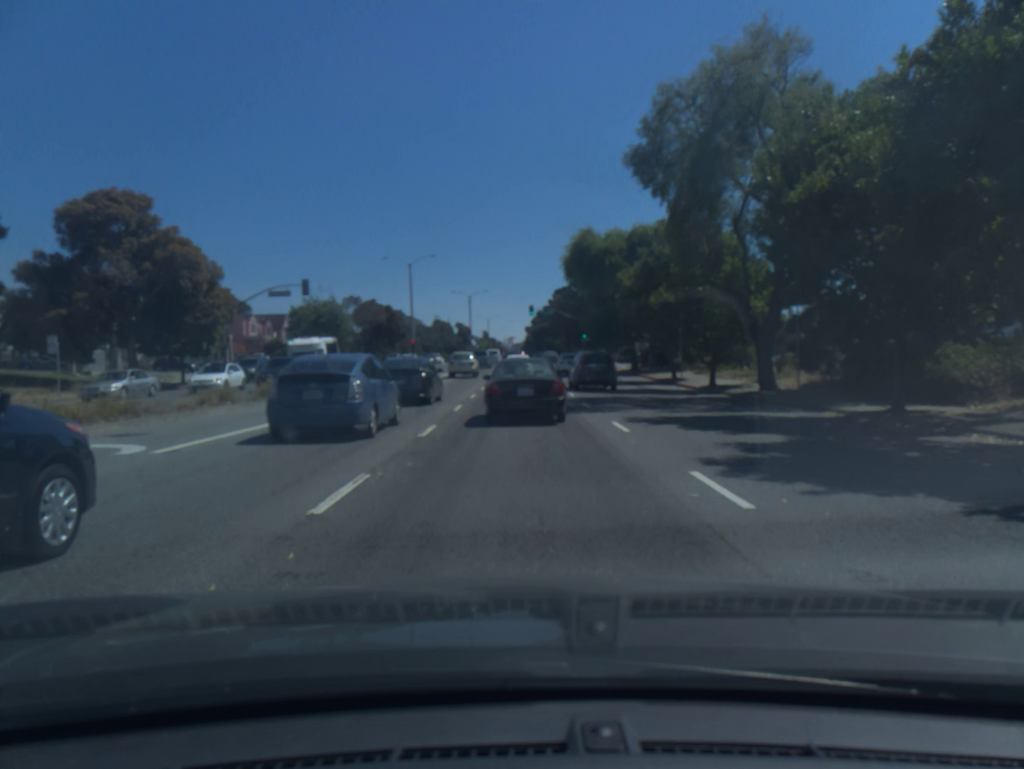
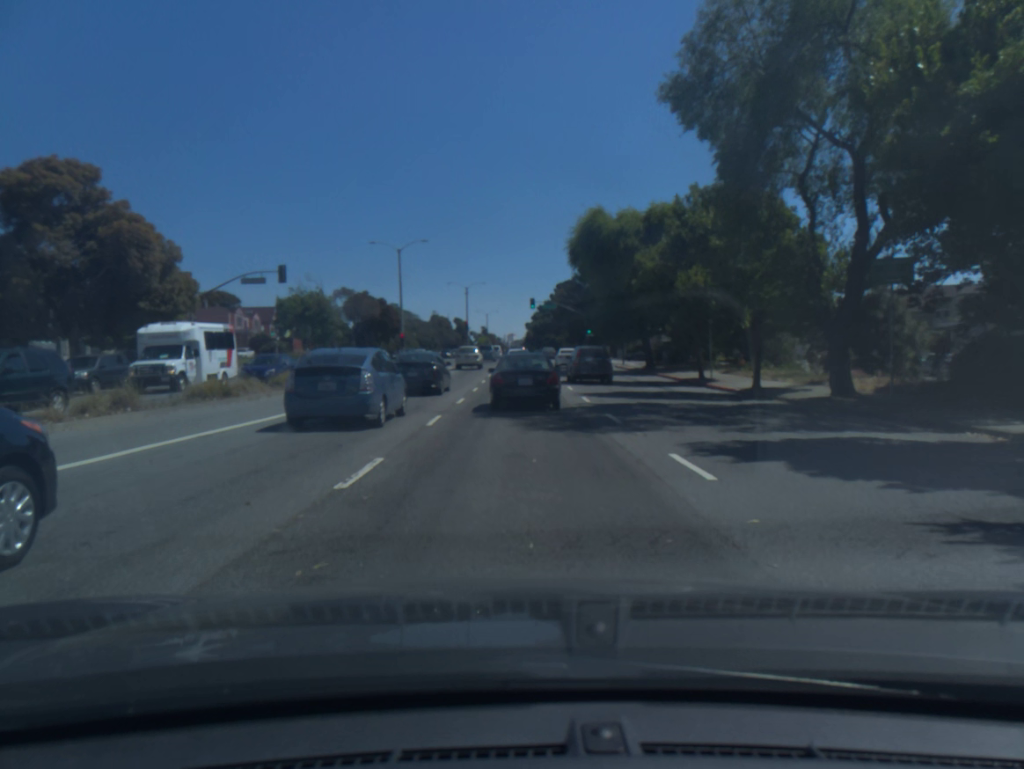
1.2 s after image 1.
(0.0, +6.0) m; 0°
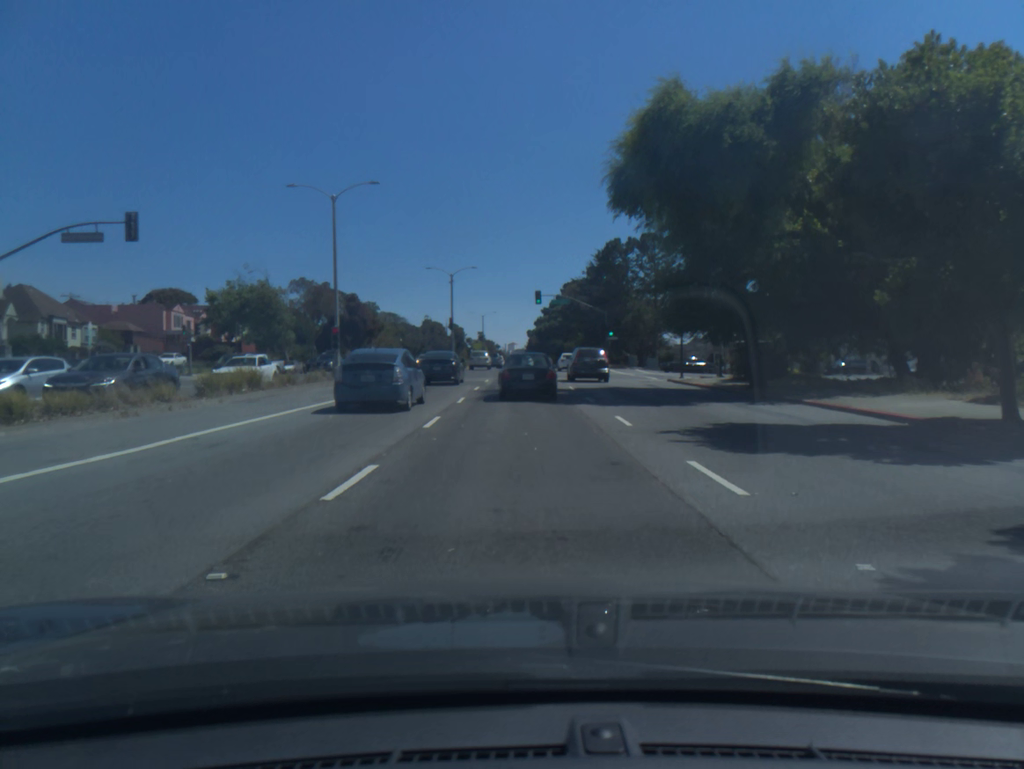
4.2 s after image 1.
(-0.1, +22.3) m; 0°
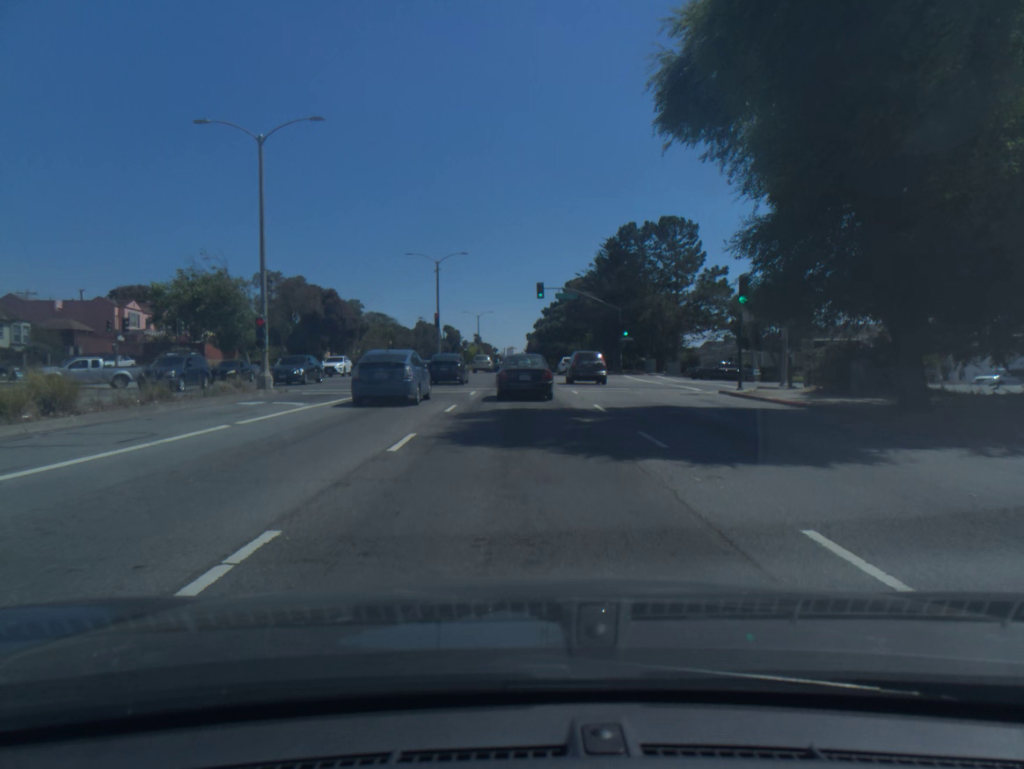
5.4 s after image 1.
(0.0, +10.9) m; 0°
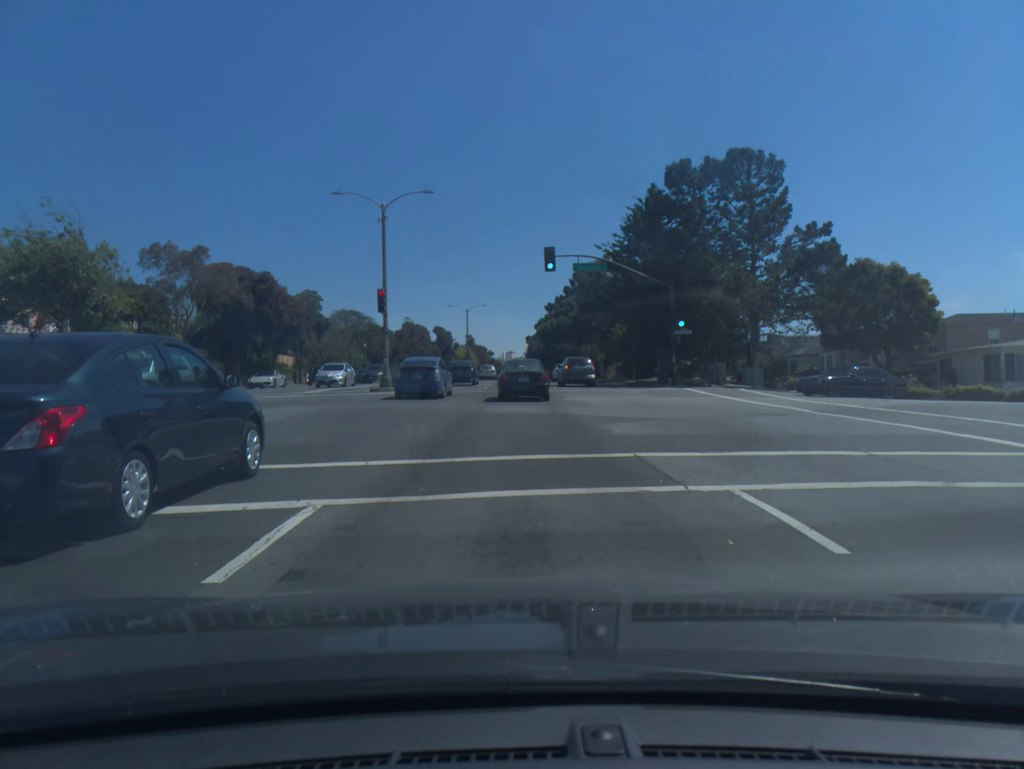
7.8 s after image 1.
(0.0, +22.5) m; 0°
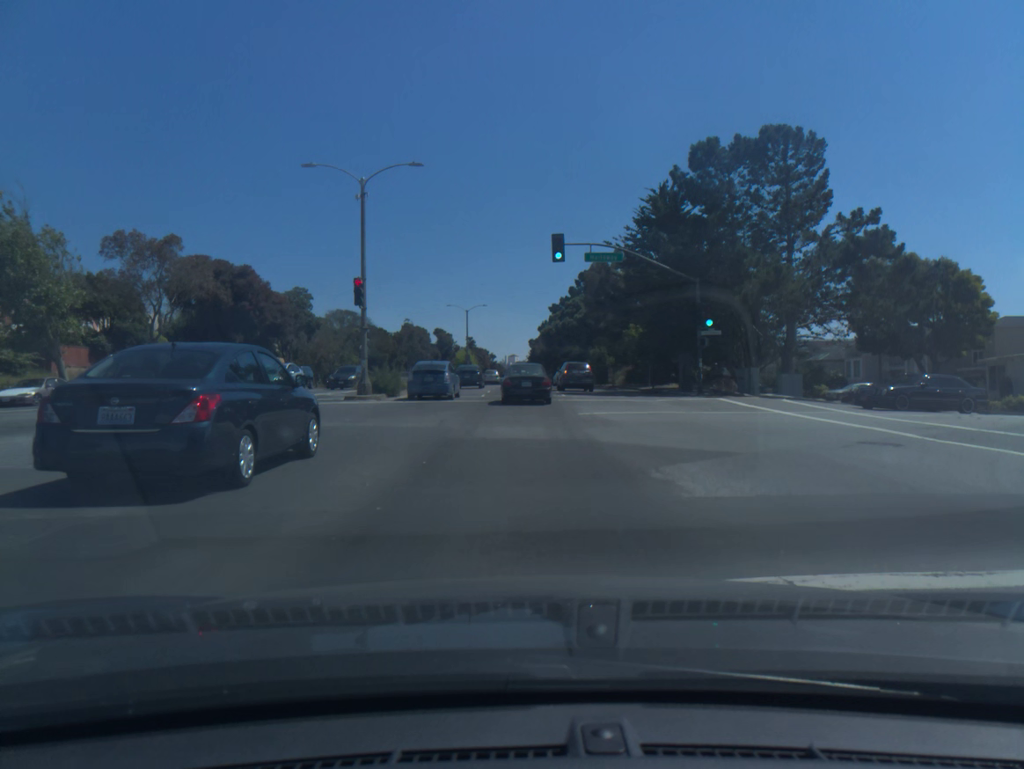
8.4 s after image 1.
(0.0, +5.7) m; 0°
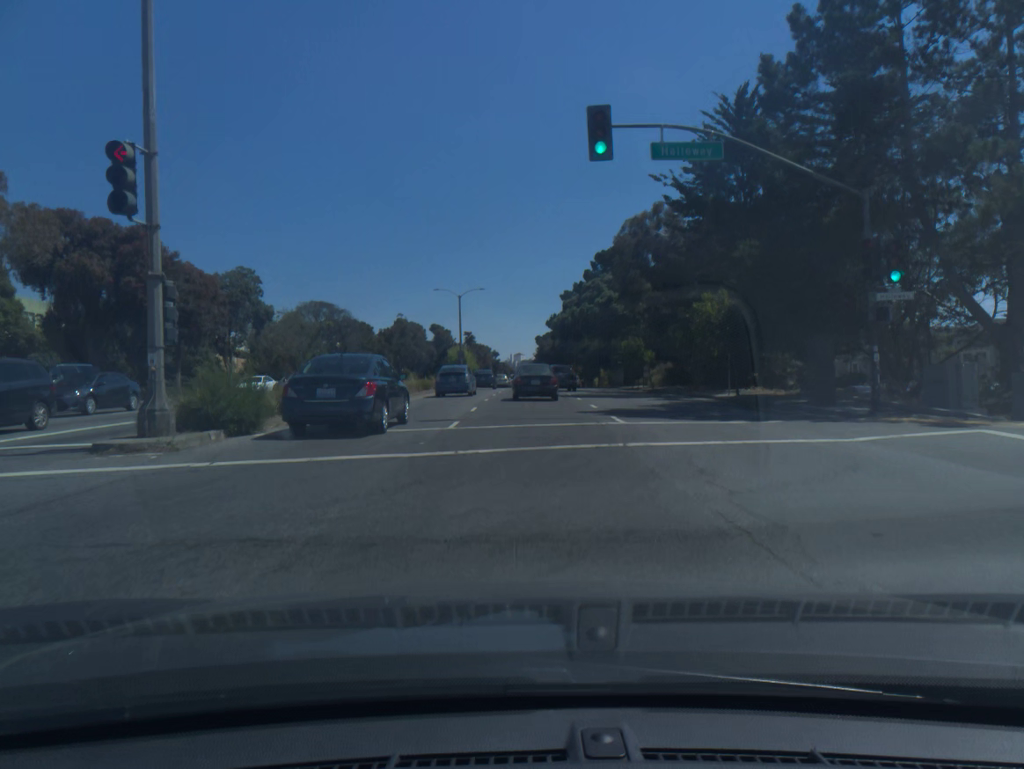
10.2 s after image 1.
(-0.1, +17.8) m; -1°
